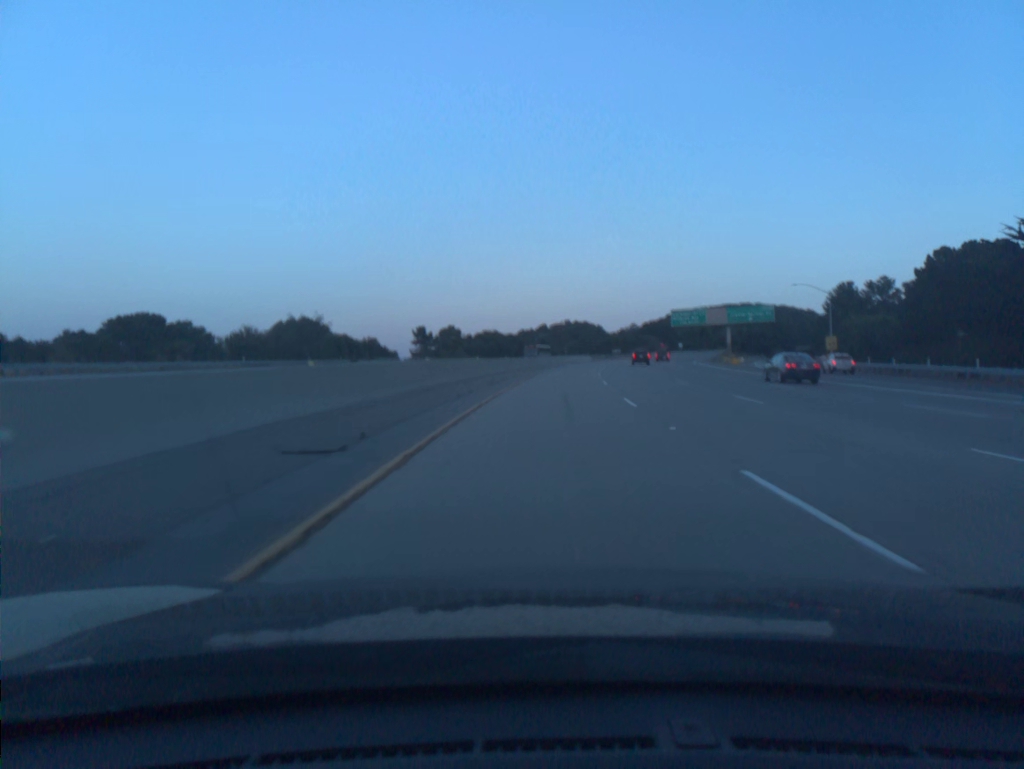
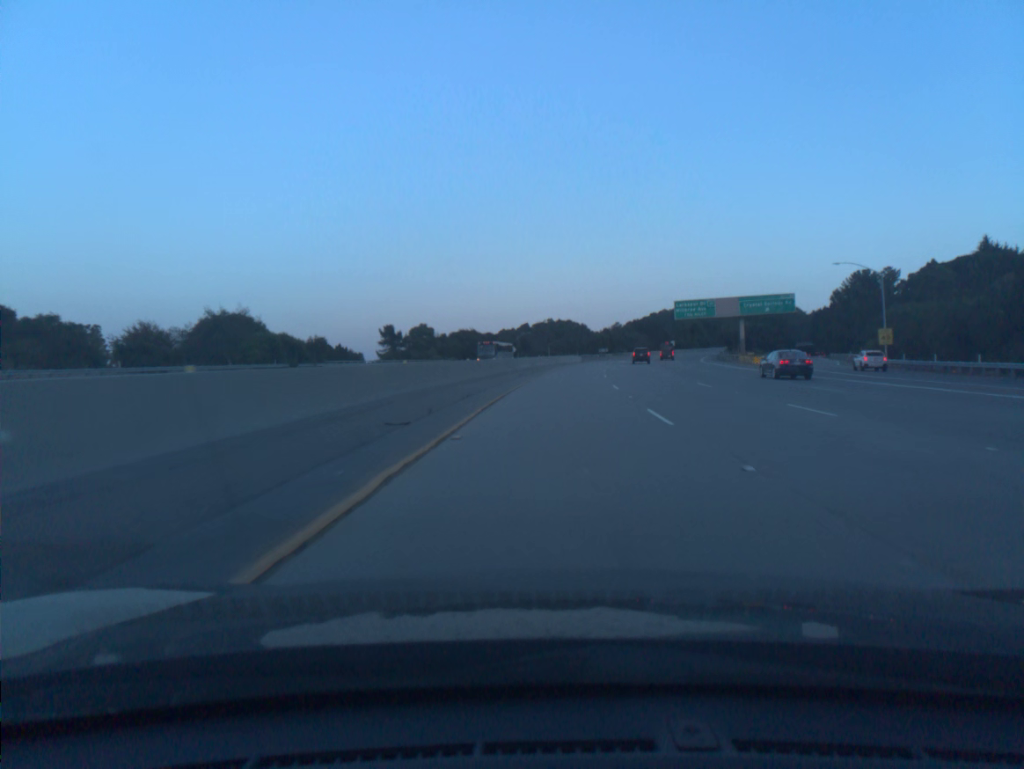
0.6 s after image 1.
(+0.2, +19.4) m; +1°
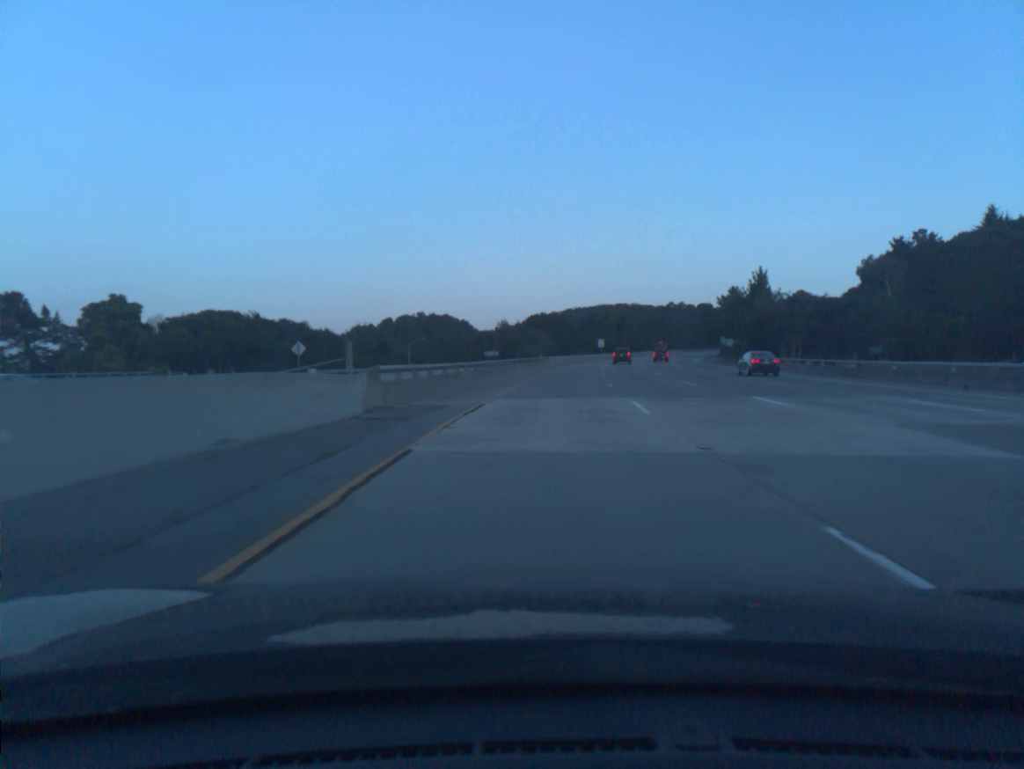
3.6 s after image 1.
(+7.2, +97.2) m; +8°
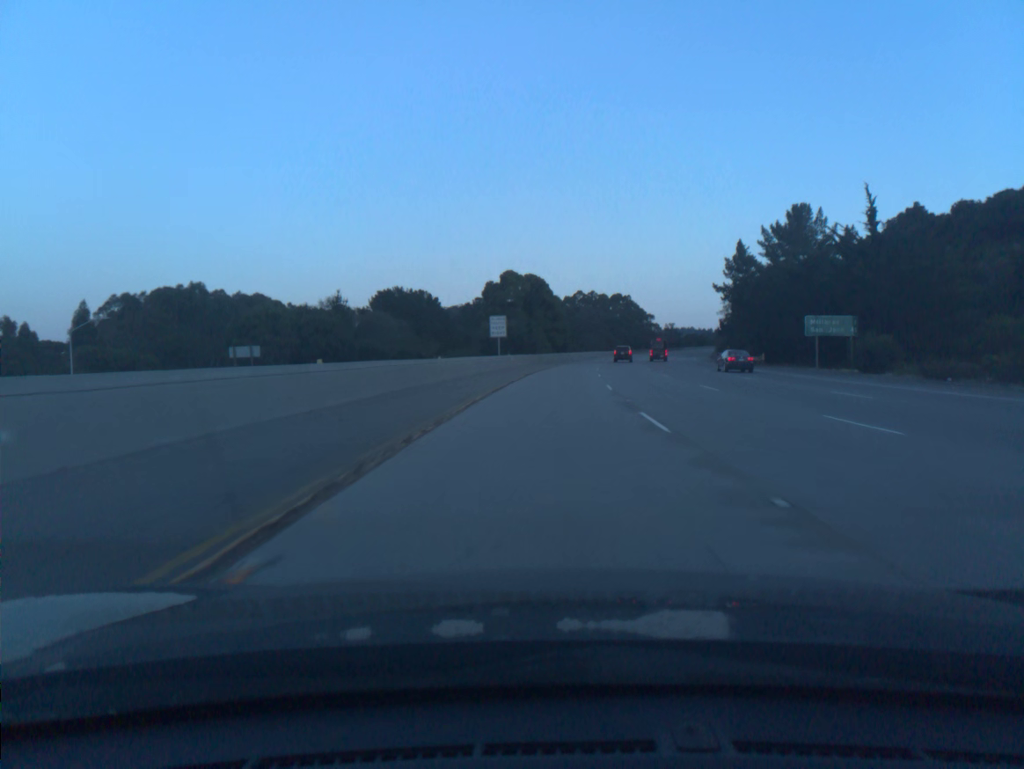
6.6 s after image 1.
(+6.9, +98.0) m; +8°
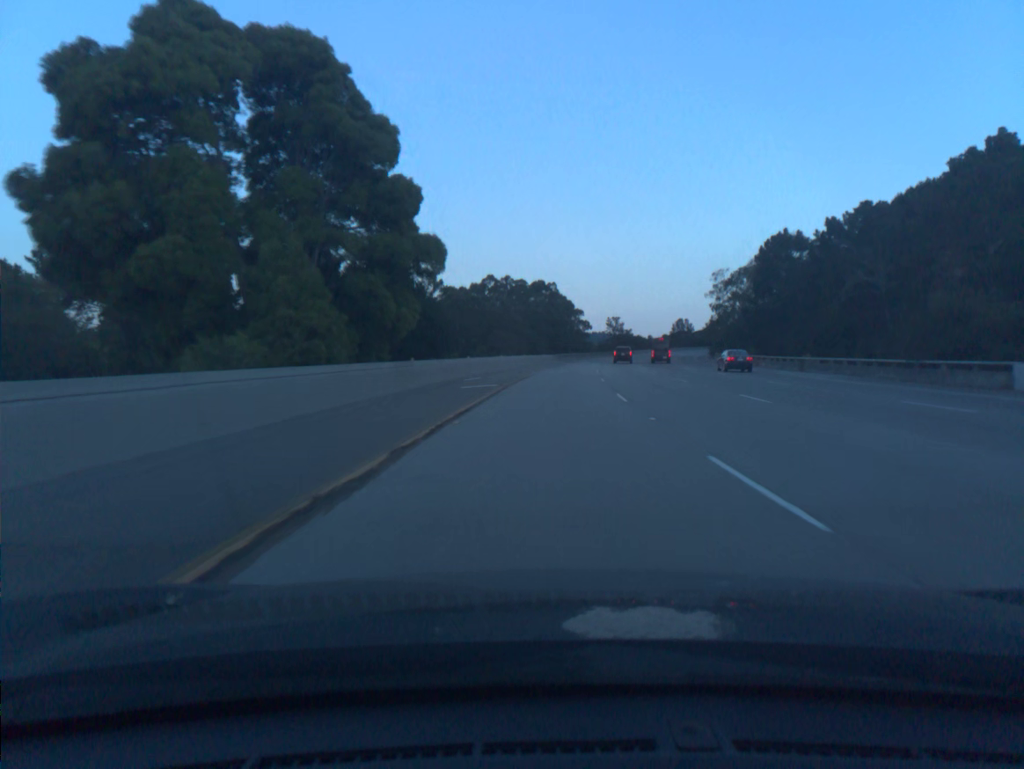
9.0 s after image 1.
(+4.3, +78.4) m; +6°
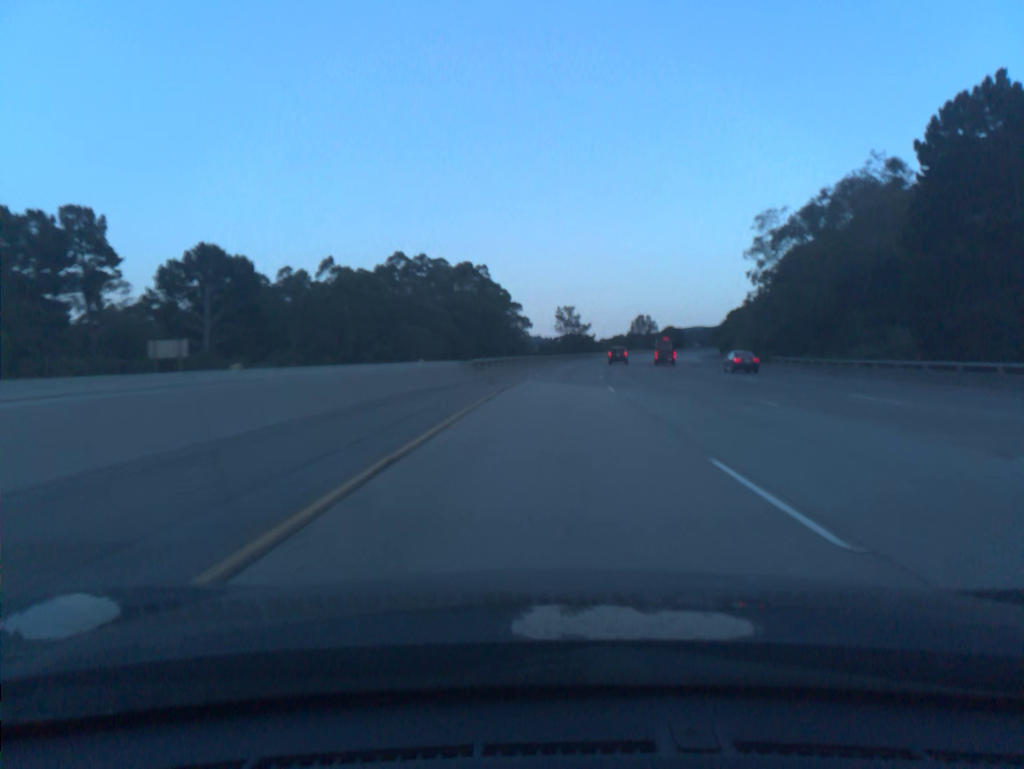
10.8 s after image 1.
(+2.4, +58.8) m; +5°
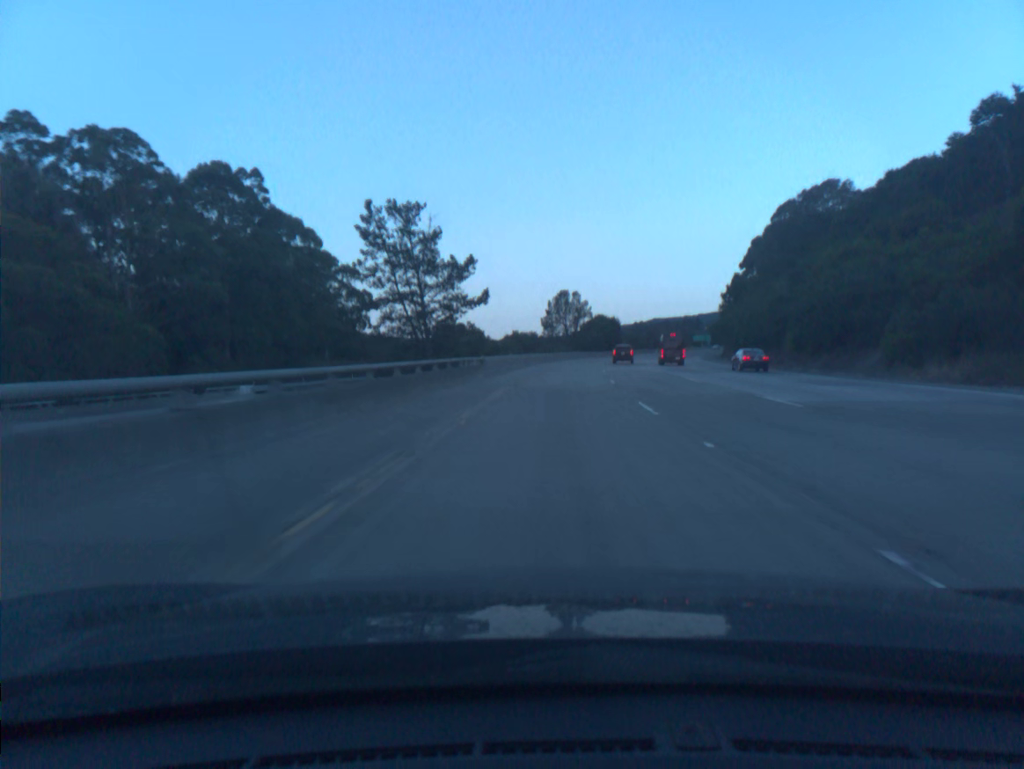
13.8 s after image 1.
(+6.8, +97.7) m; +8°
